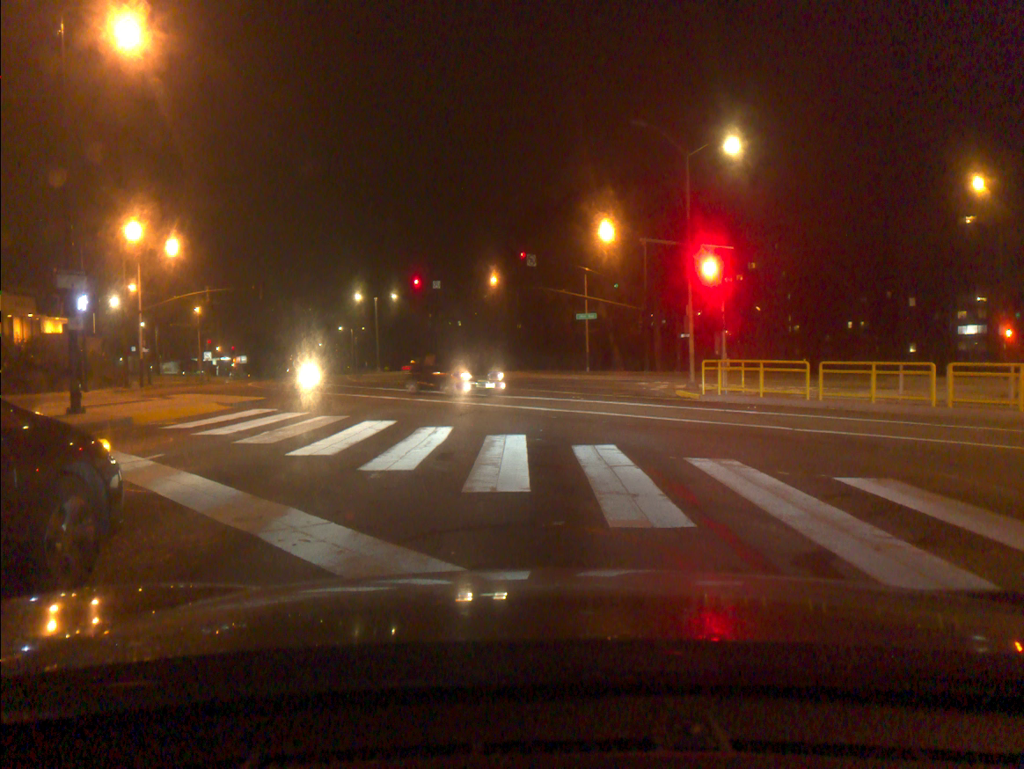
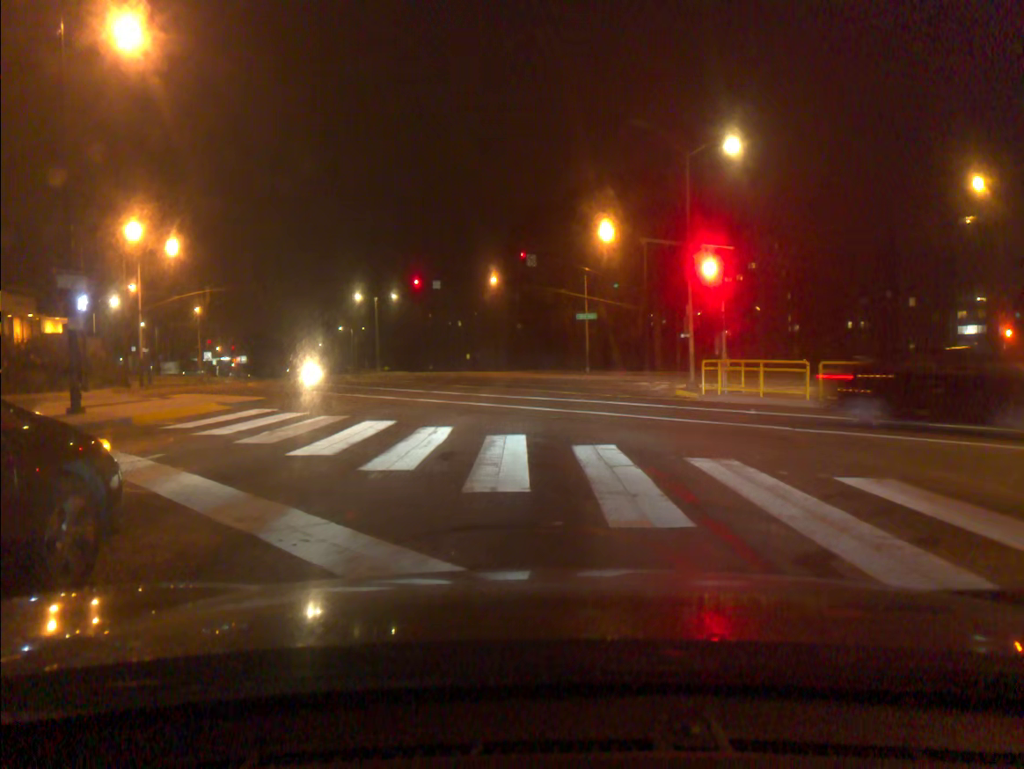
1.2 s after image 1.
(0.0, 0.0) m; 0°
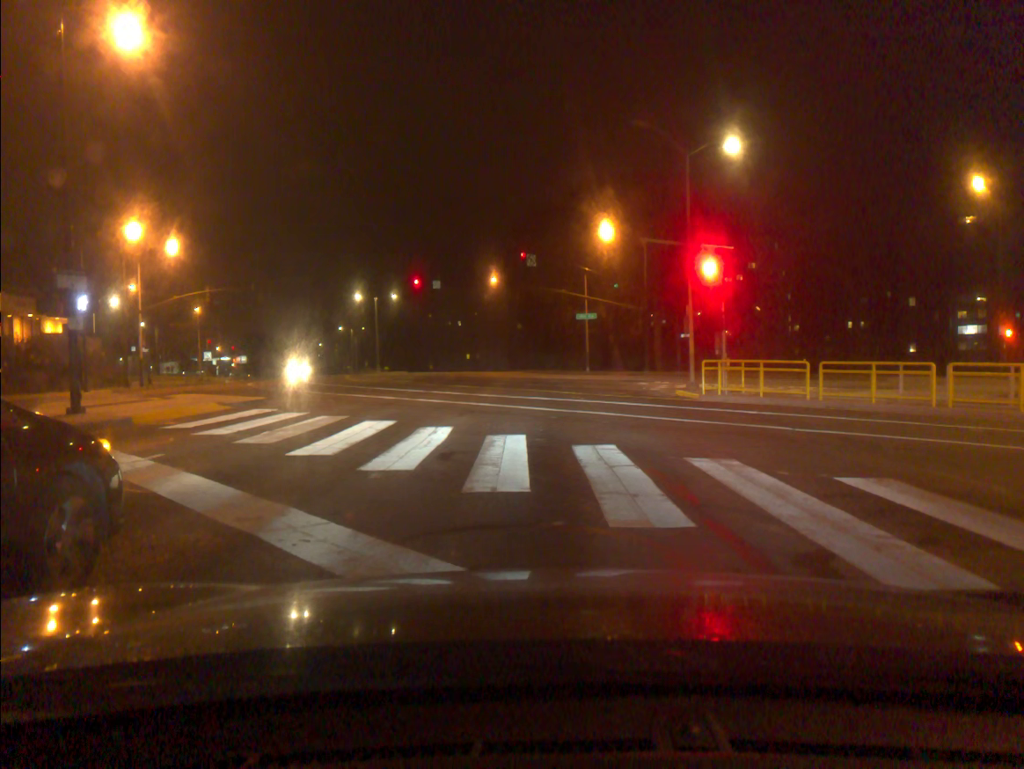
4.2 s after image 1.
(0.0, 0.0) m; 0°
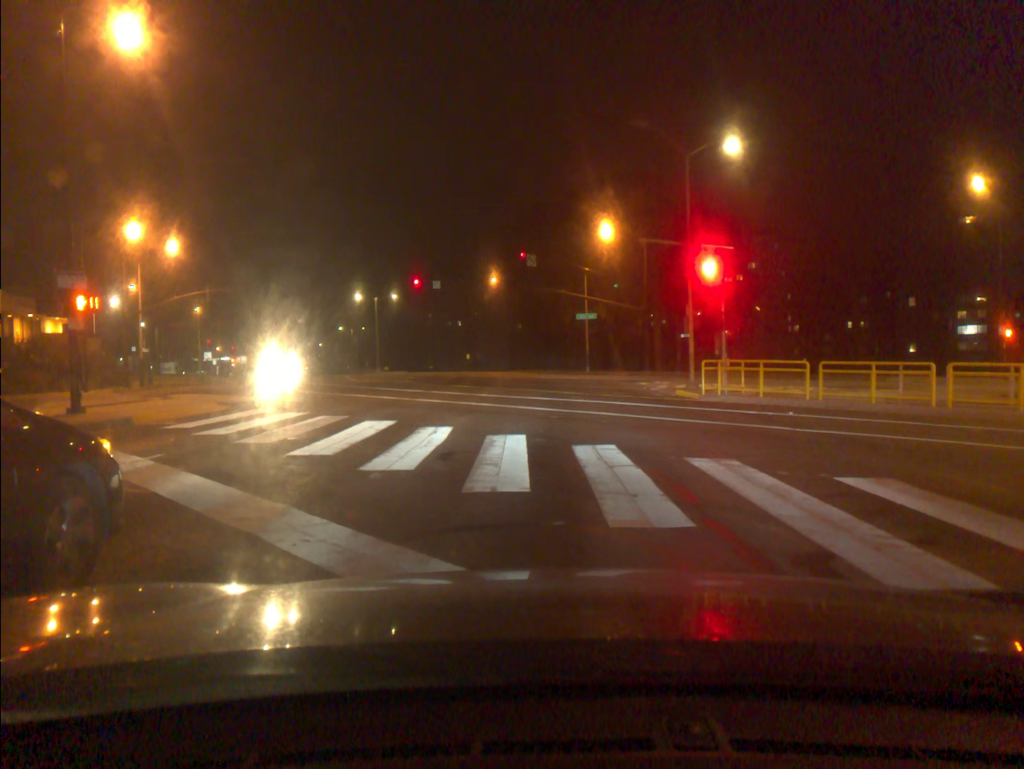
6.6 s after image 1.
(0.0, 0.0) m; 0°
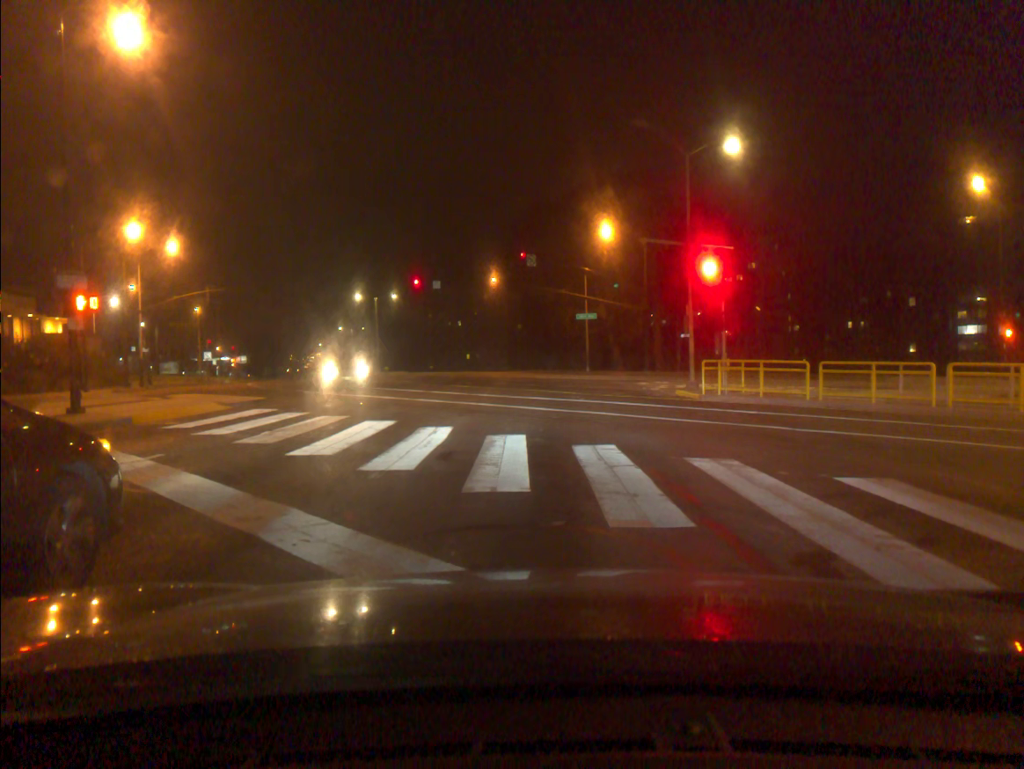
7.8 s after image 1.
(0.0, 0.0) m; 0°
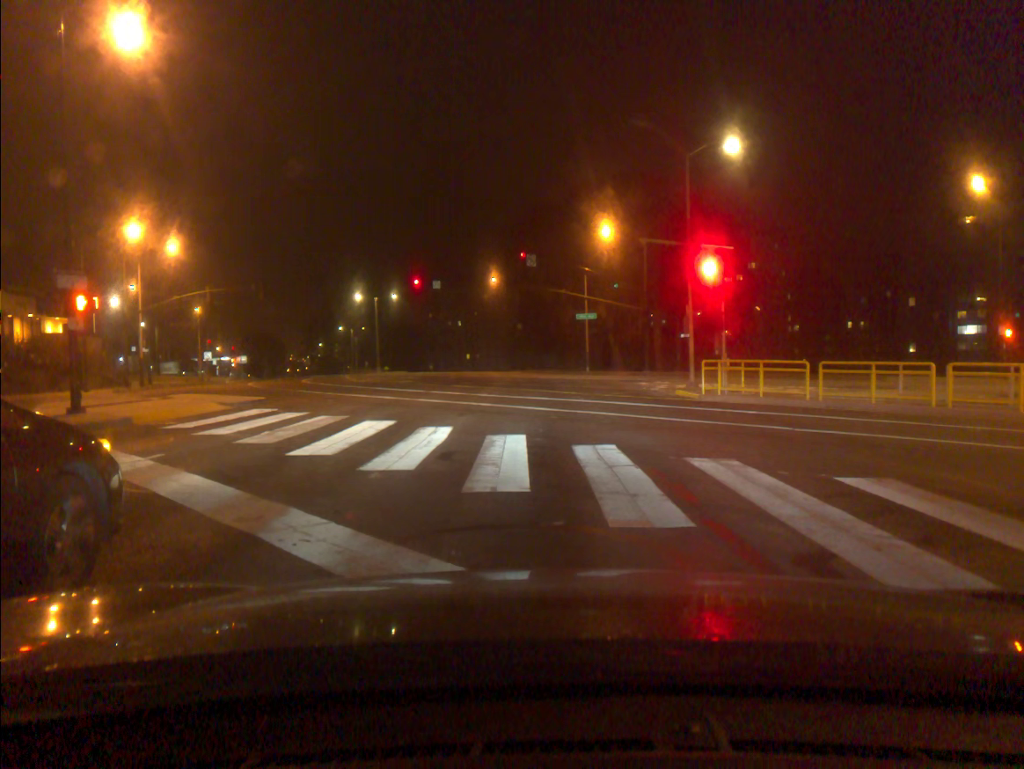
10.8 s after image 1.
(0.0, 0.0) m; 0°
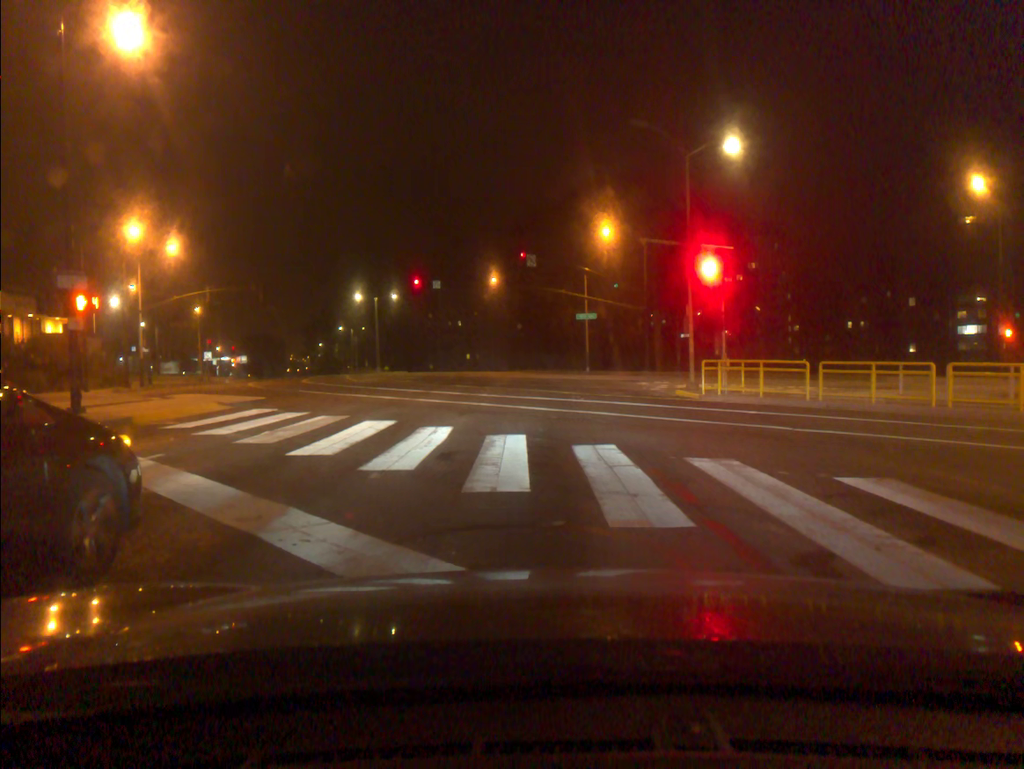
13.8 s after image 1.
(0.0, 0.0) m; 0°
